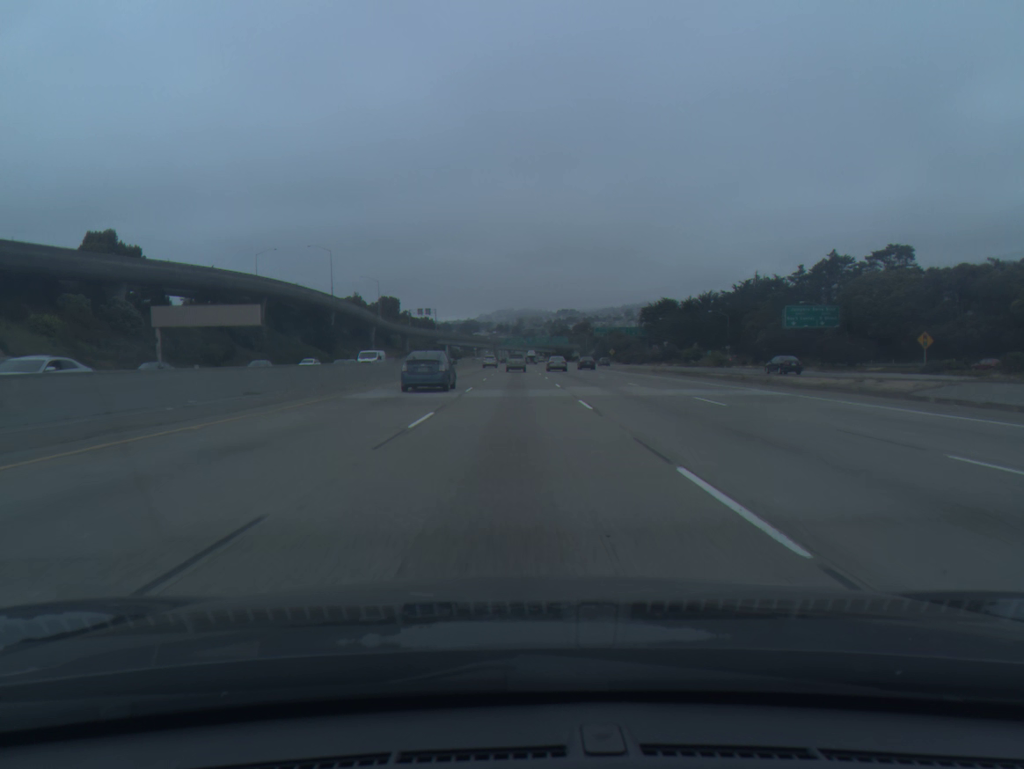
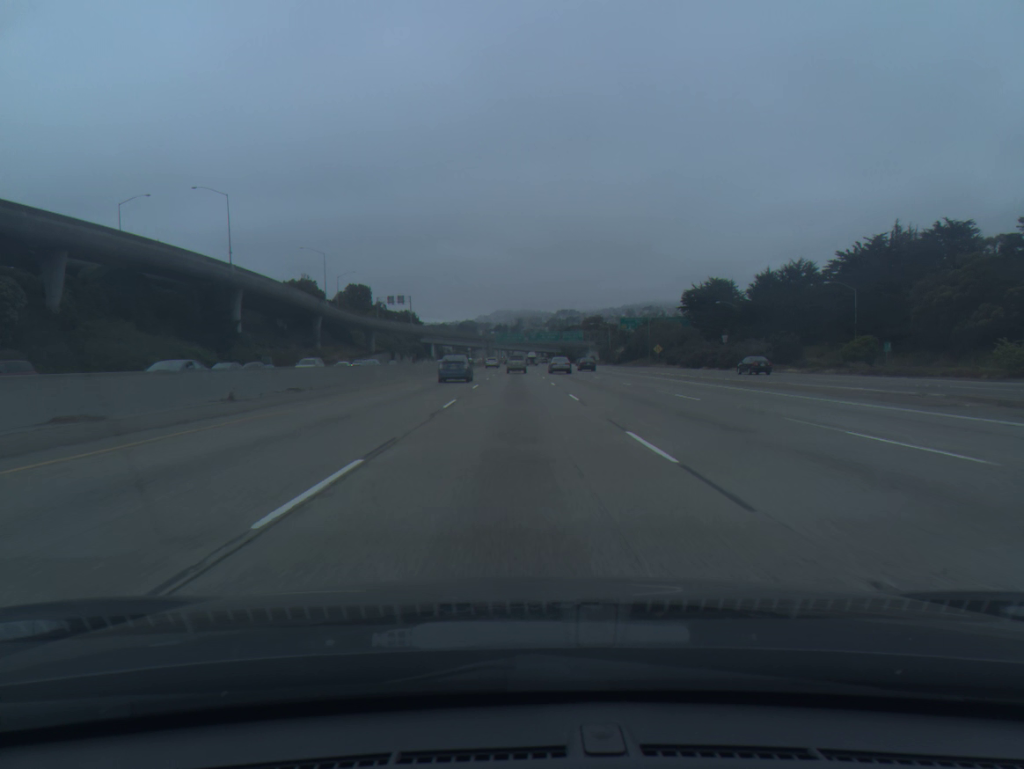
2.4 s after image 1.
(-0.2, +66.8) m; 0°
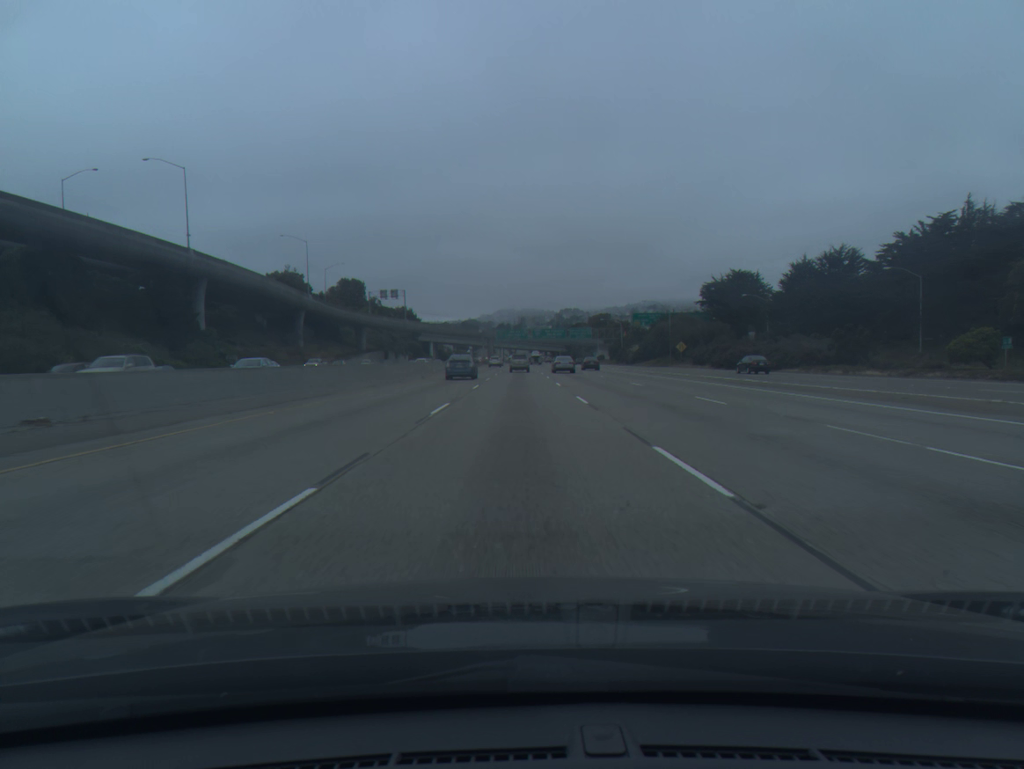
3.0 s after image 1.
(0.0, +16.7) m; 0°
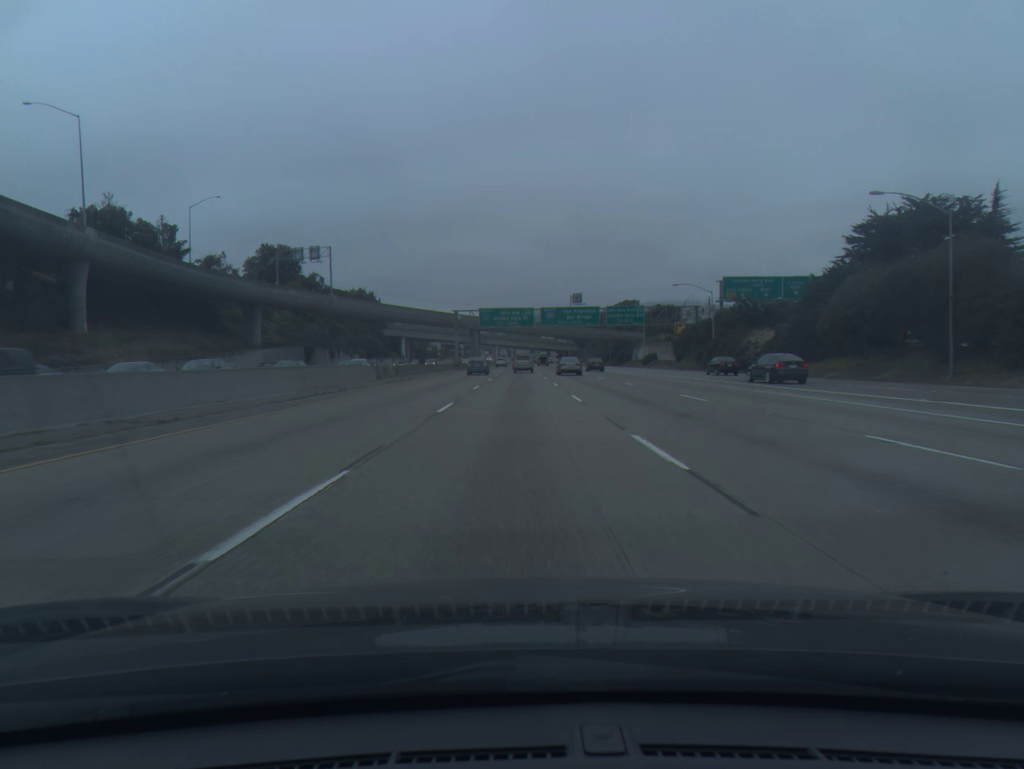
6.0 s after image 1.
(+0.1, +83.5) m; 0°
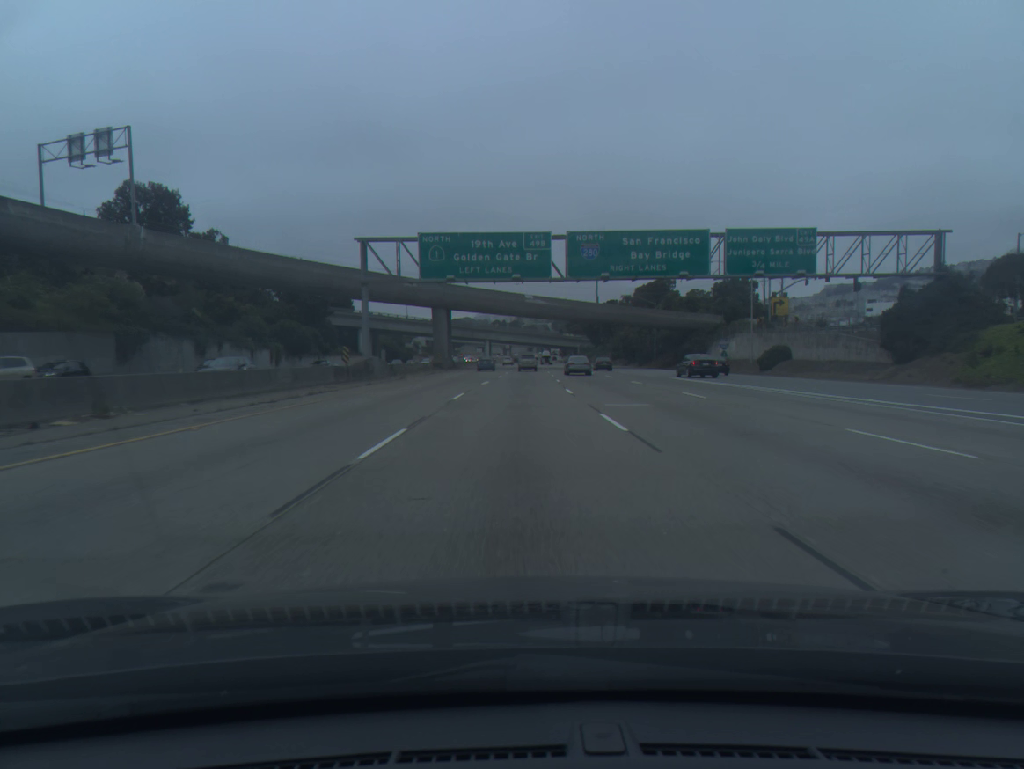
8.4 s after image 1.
(+0.1, +66.8) m; 0°
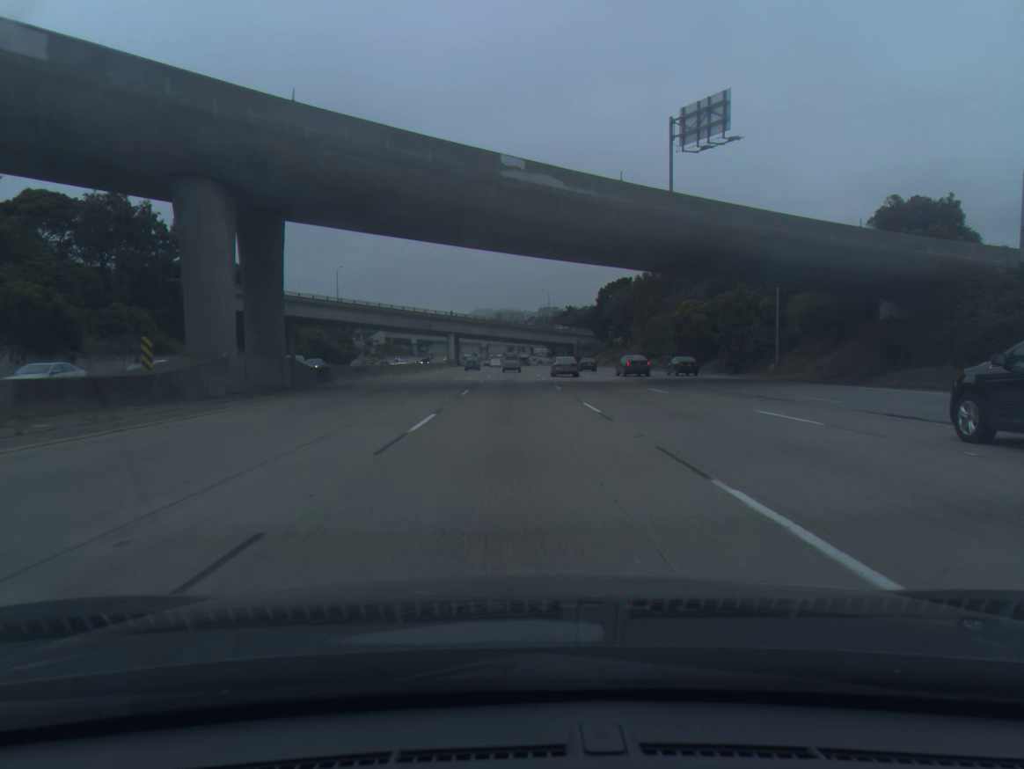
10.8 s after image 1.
(+0.7, +66.8) m; +1°
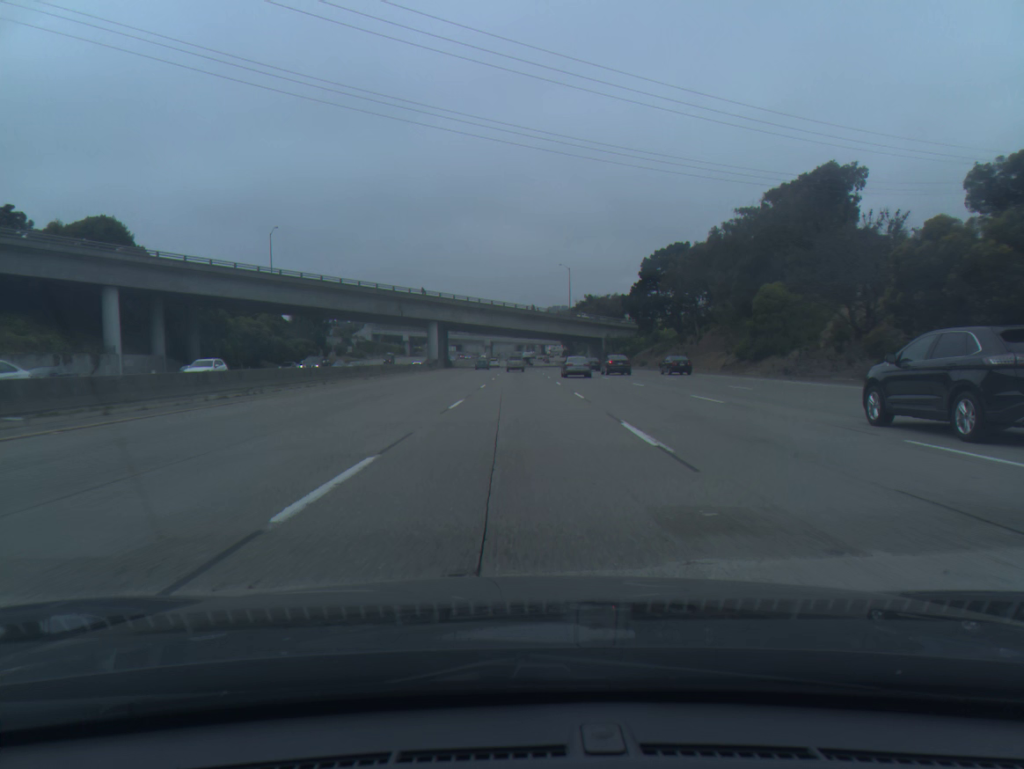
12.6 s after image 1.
(-0.2, +50.0) m; -1°
